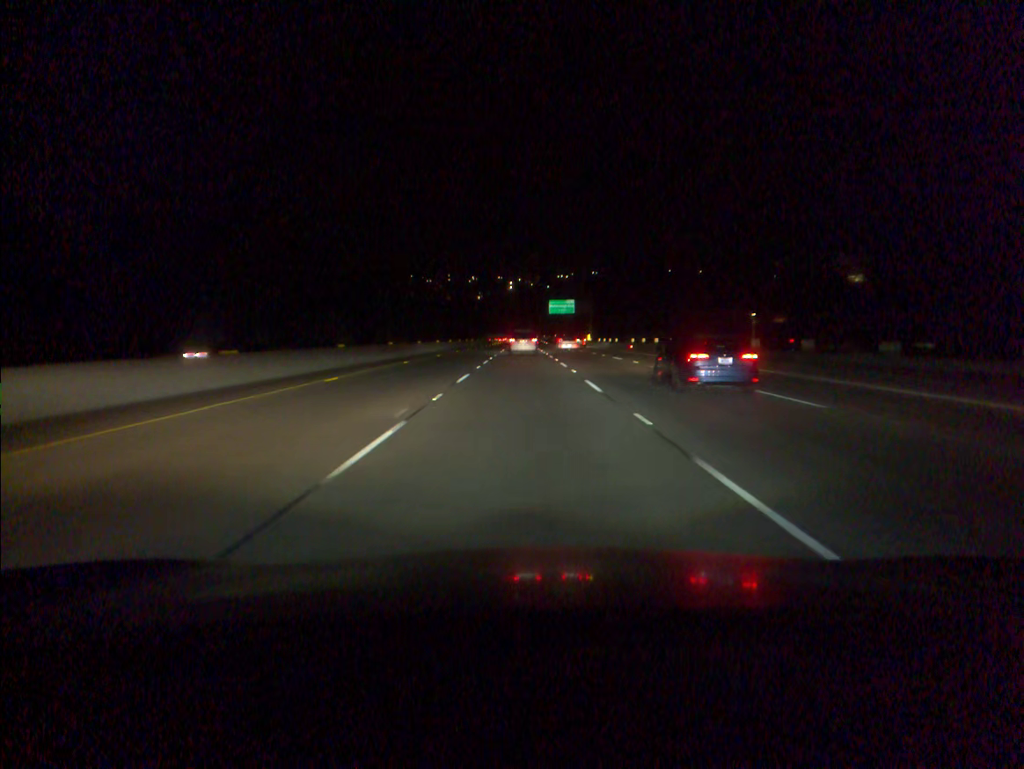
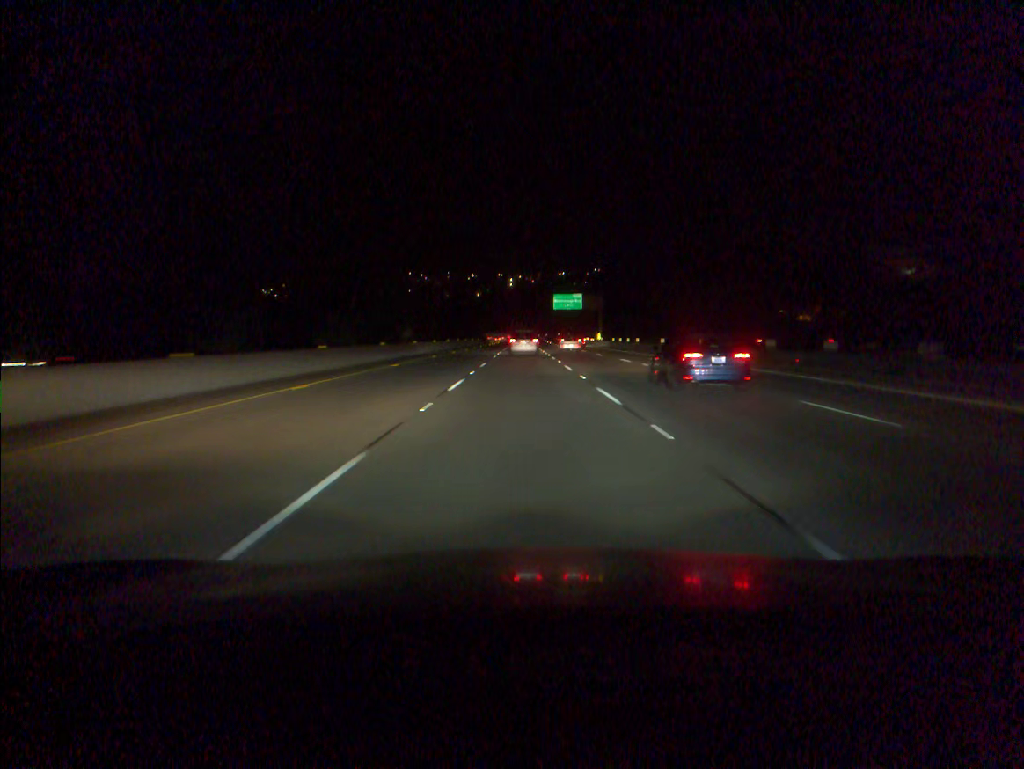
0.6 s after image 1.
(0.0, +17.8) m; 0°
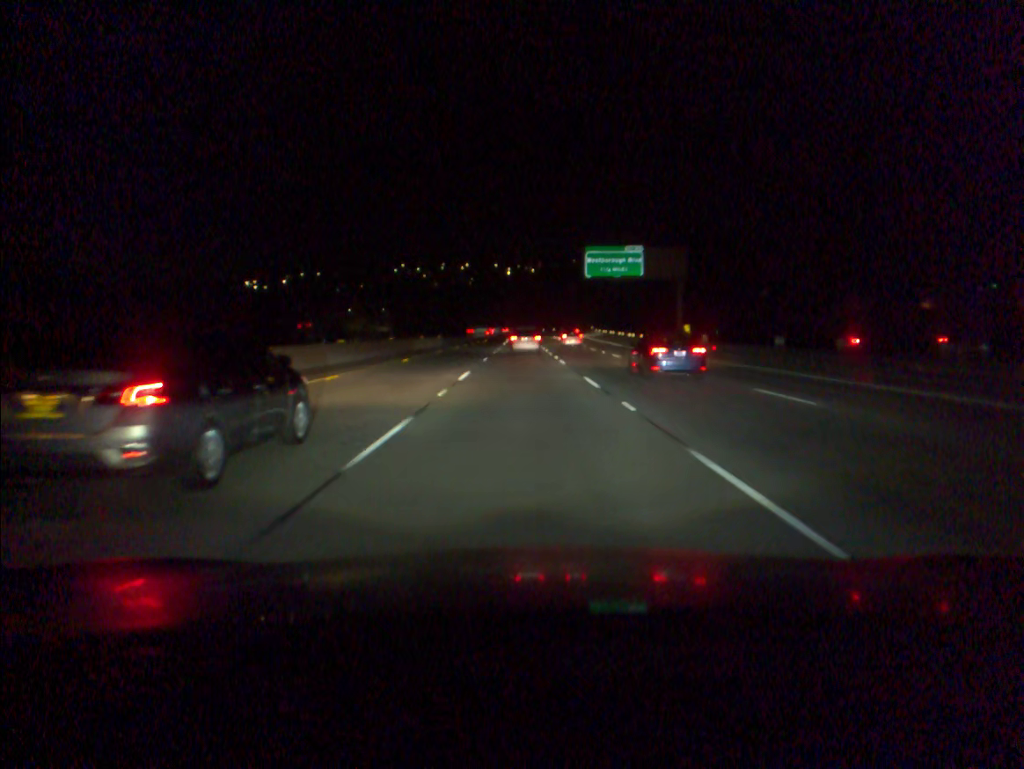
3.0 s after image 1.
(0.0, +69.8) m; 0°
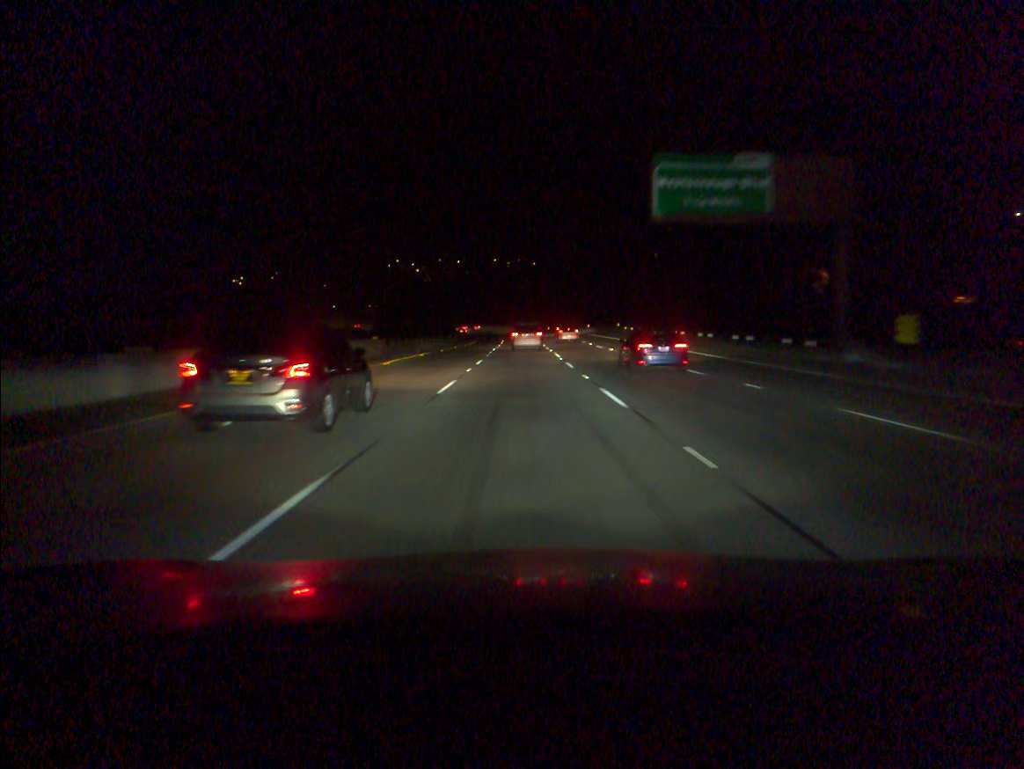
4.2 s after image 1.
(0.0, +34.2) m; 0°
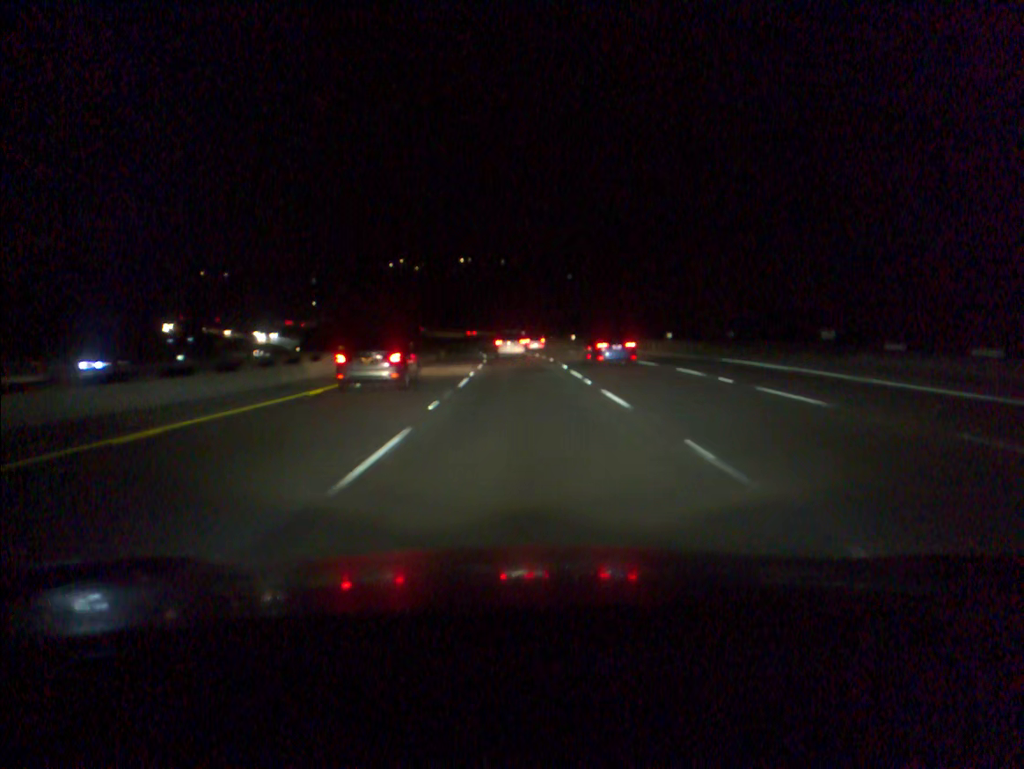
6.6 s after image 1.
(-0.2, +66.9) m; -1°
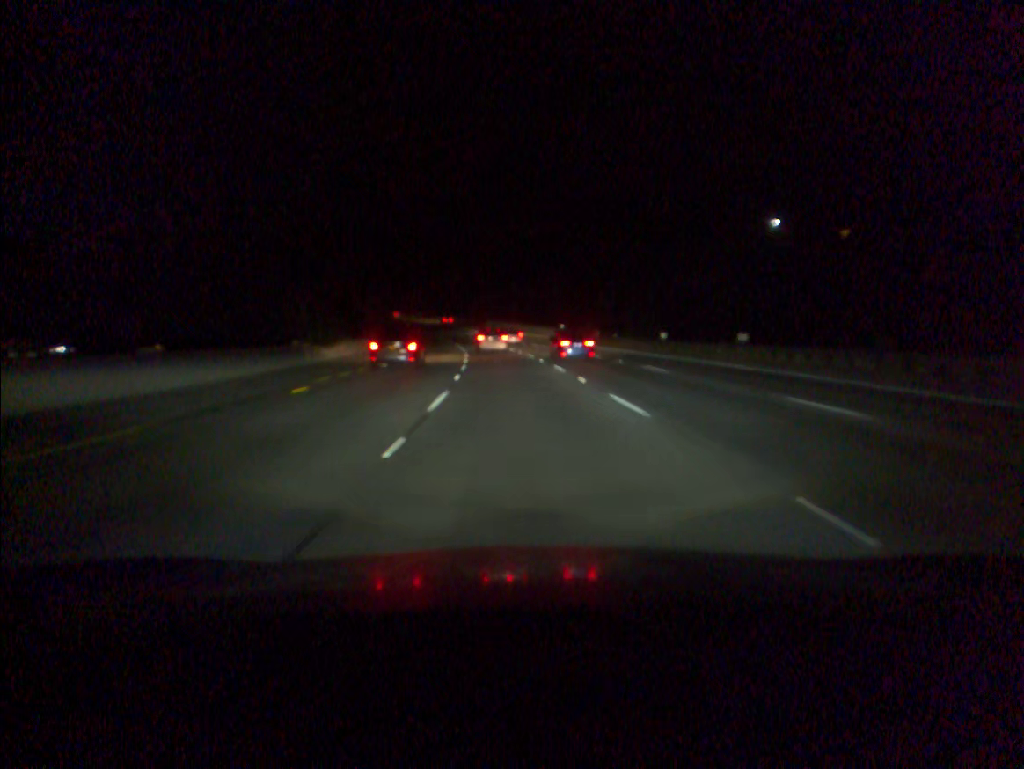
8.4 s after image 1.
(-0.8, +49.7) m; -2°
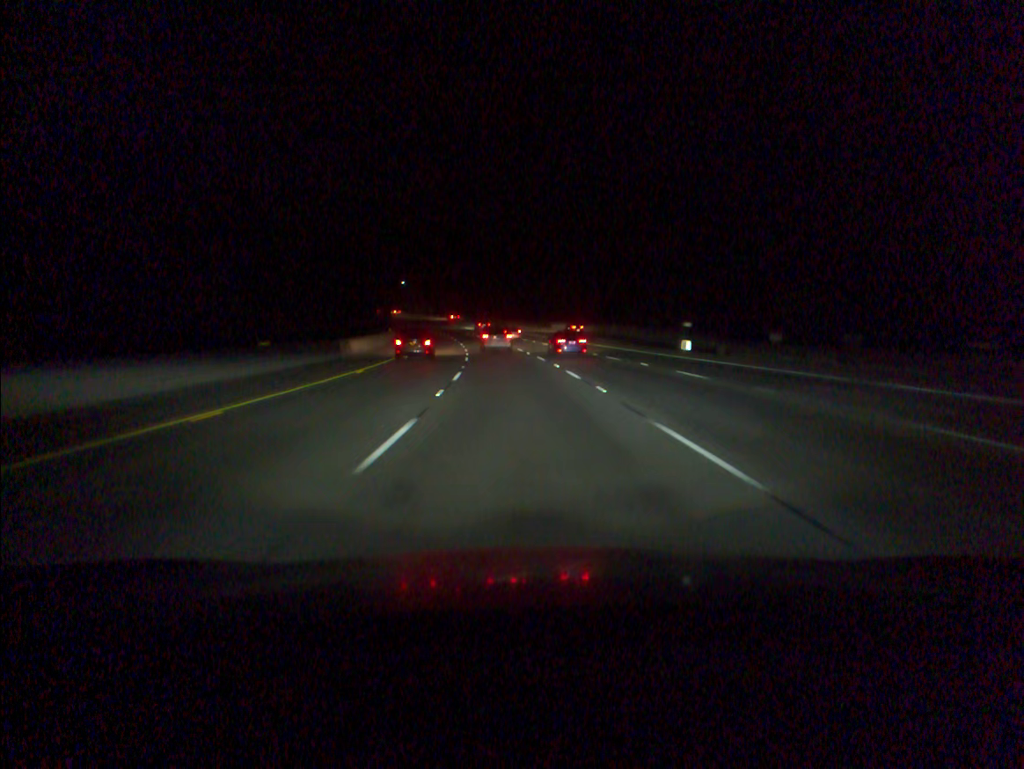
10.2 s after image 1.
(-1.8, +49.3) m; -5°
